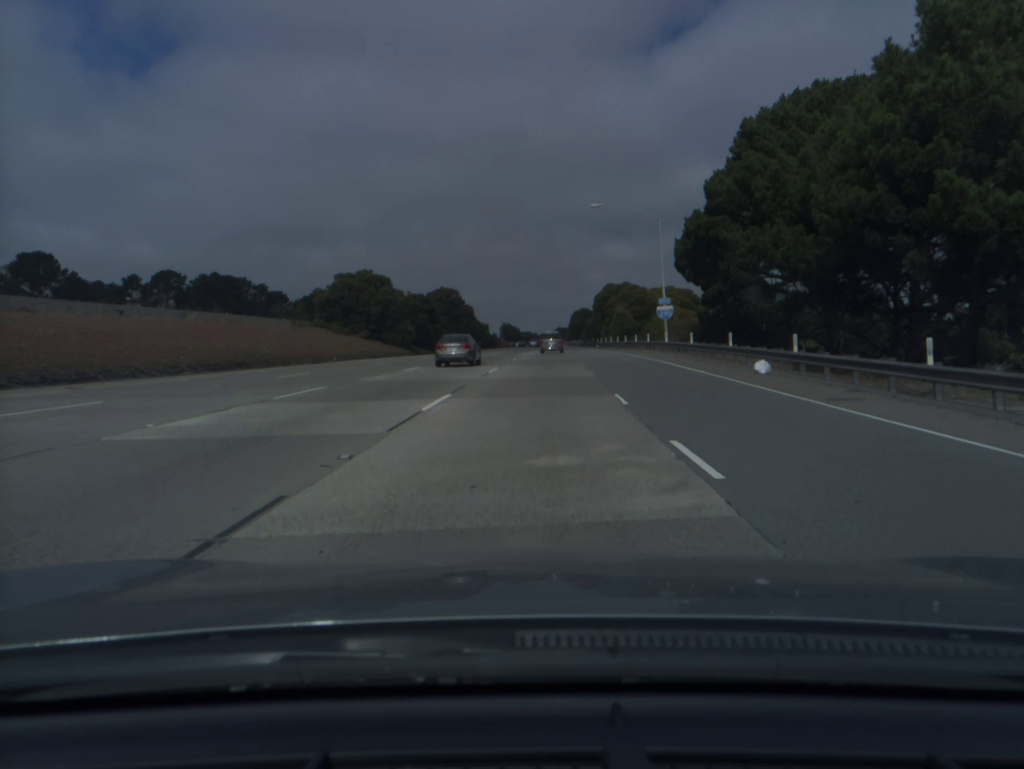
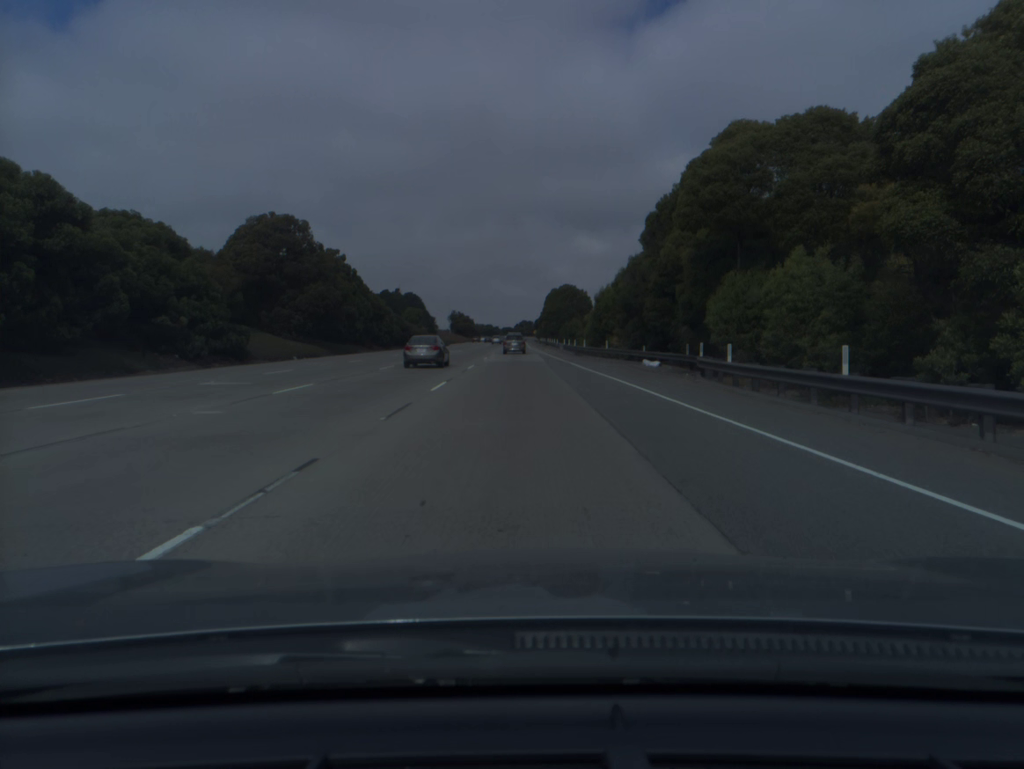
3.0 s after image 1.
(+3.2, +85.0) m; +3°
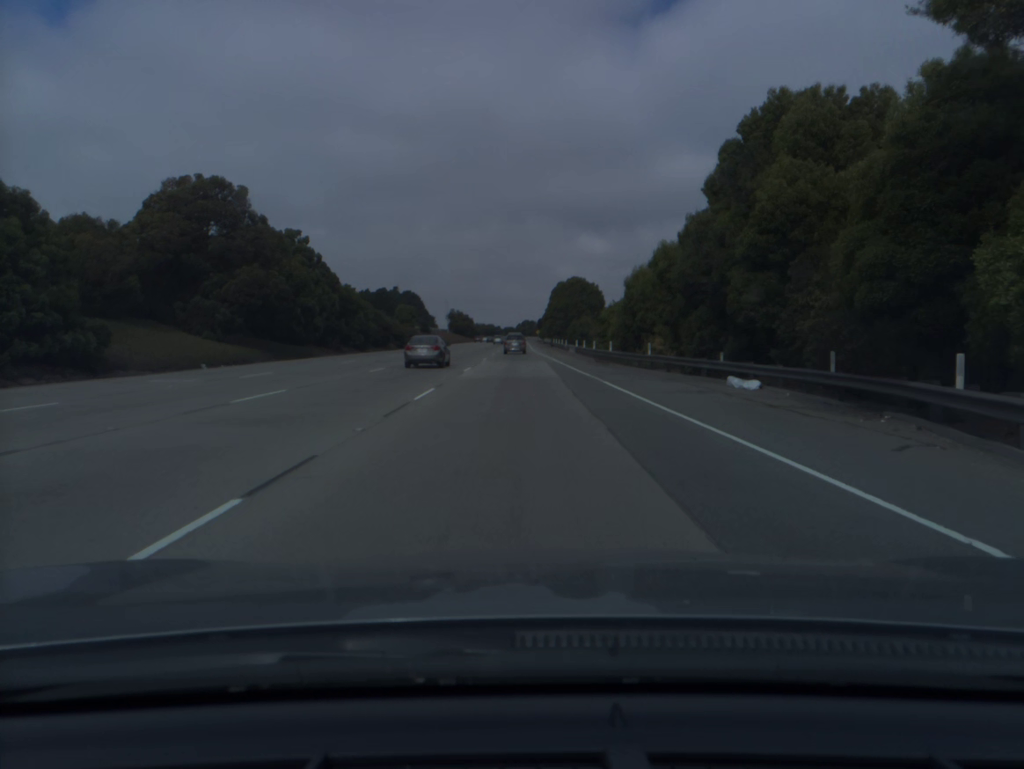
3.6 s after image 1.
(0.0, +17.1) m; 0°
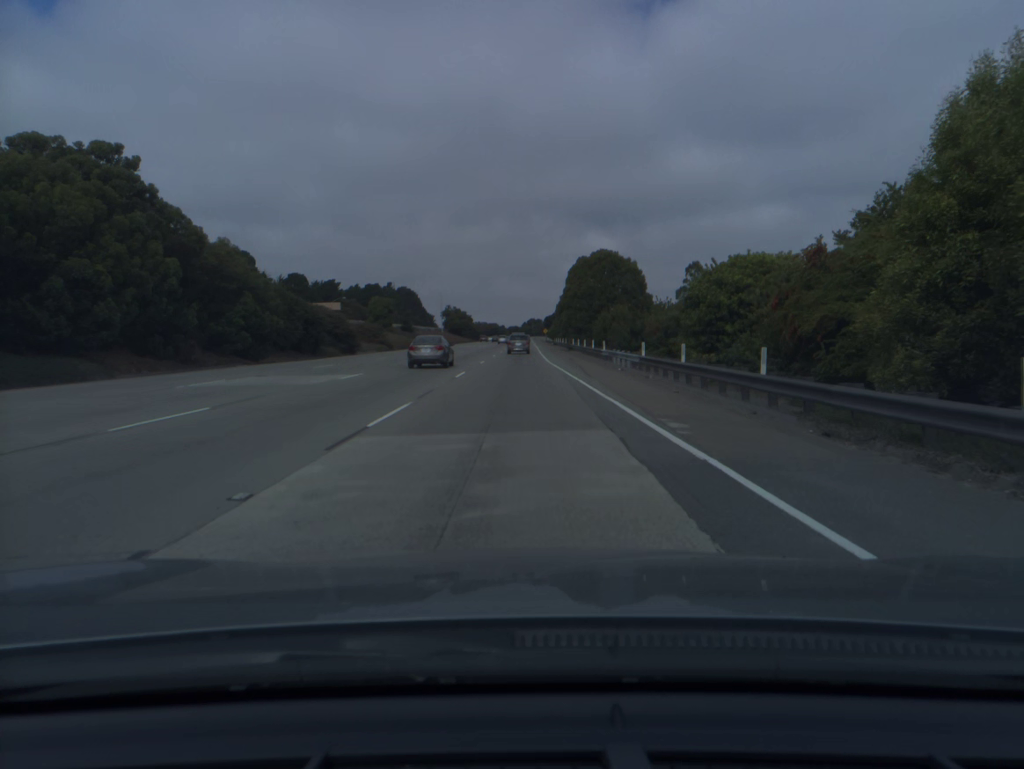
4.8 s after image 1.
(-0.1, +34.5) m; 0°
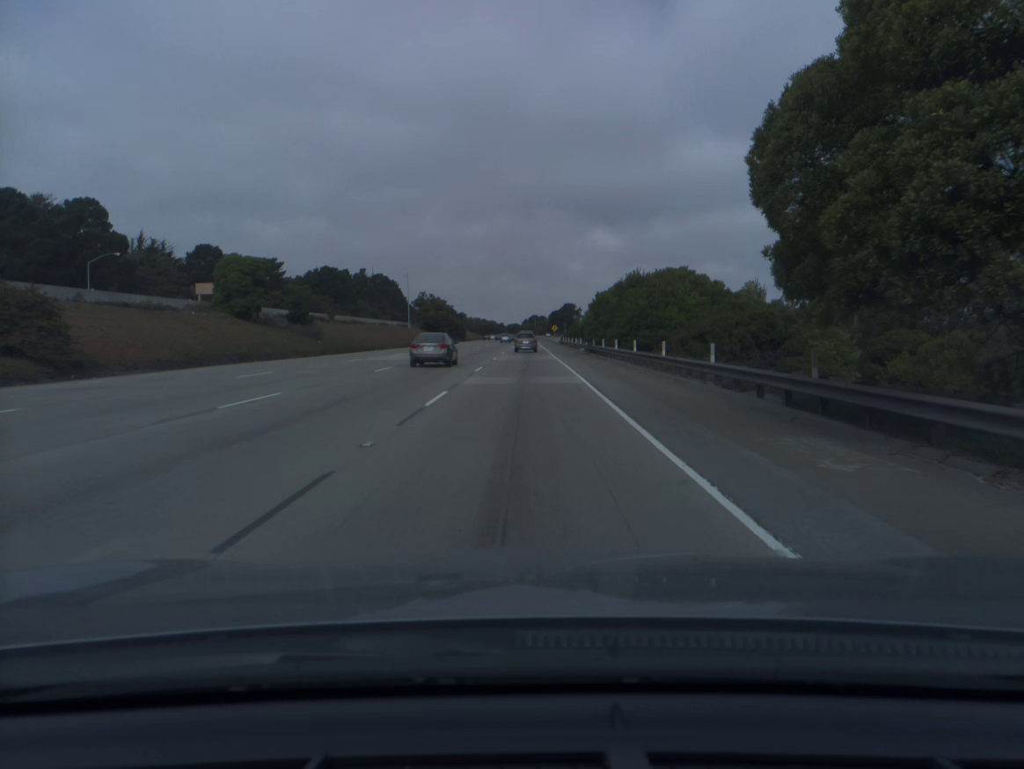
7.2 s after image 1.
(-0.4, +69.9) m; 0°
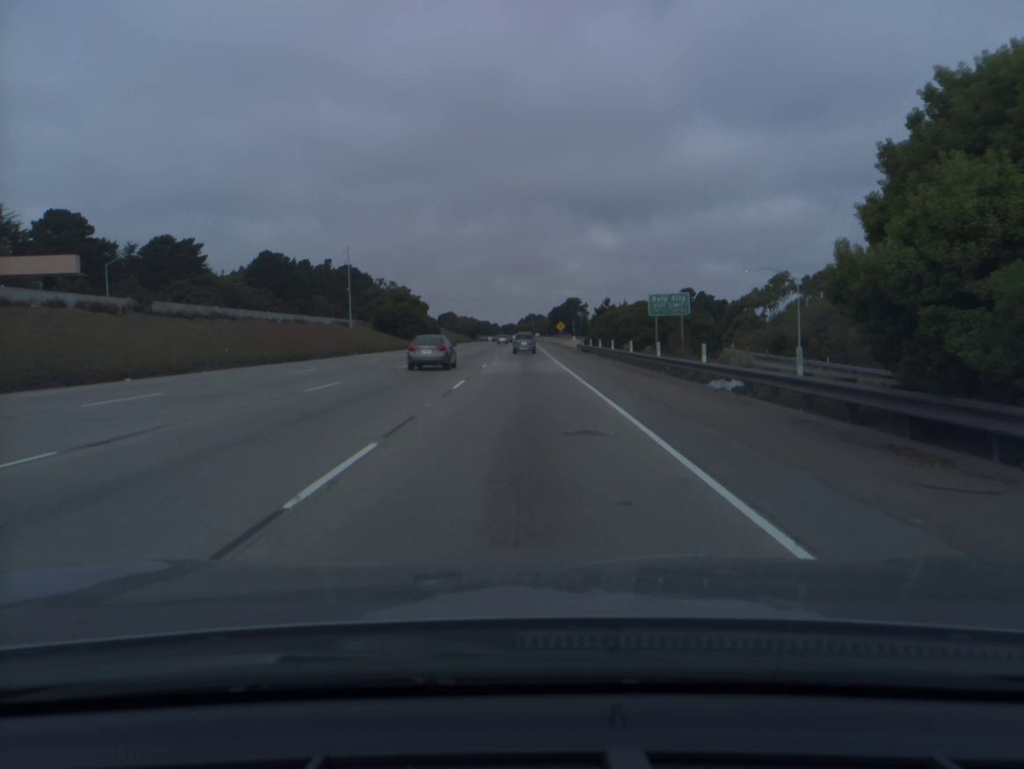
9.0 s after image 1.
(+0.1, +52.6) m; 0°
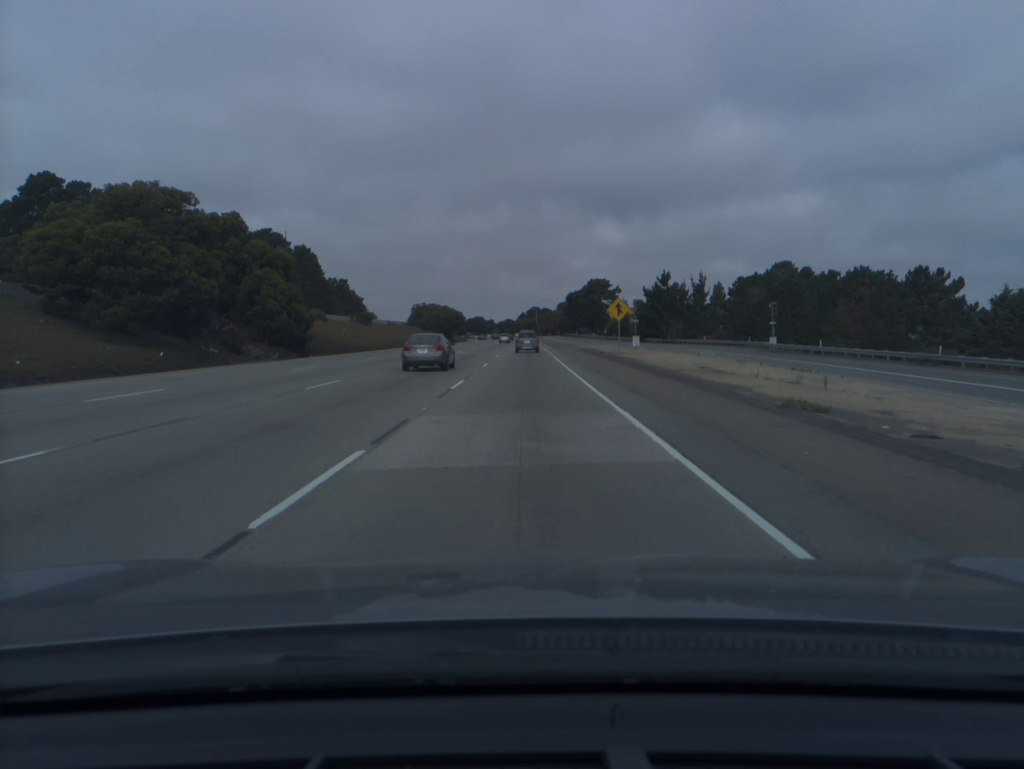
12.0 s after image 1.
(-0.3, +88.0) m; 0°
